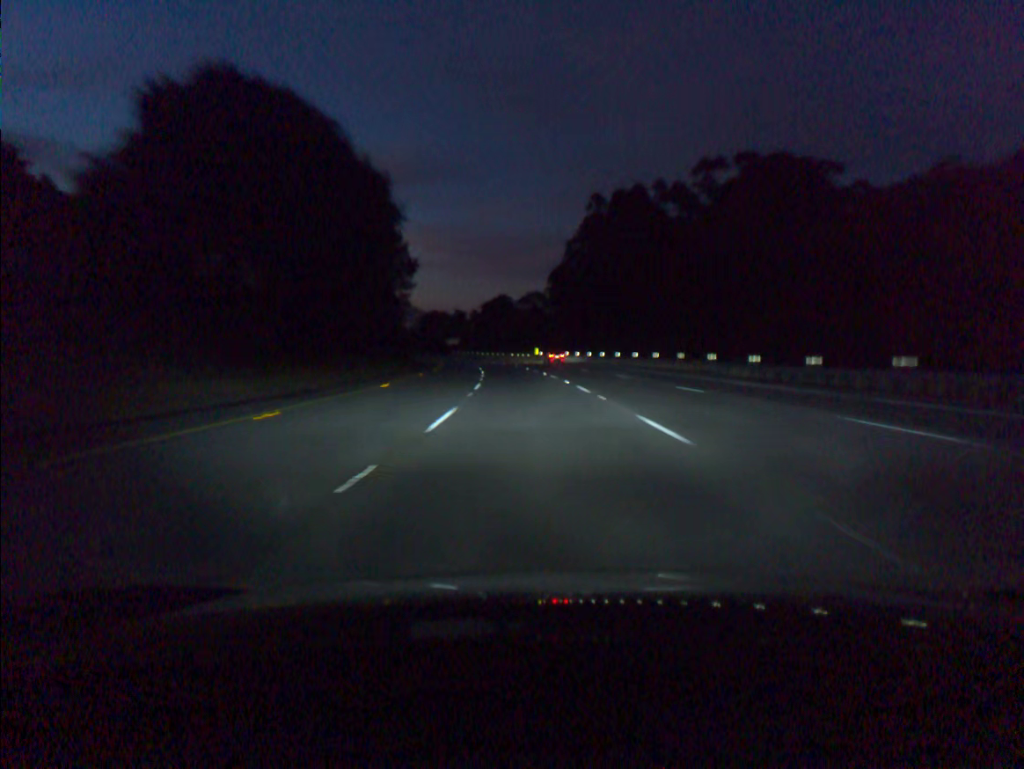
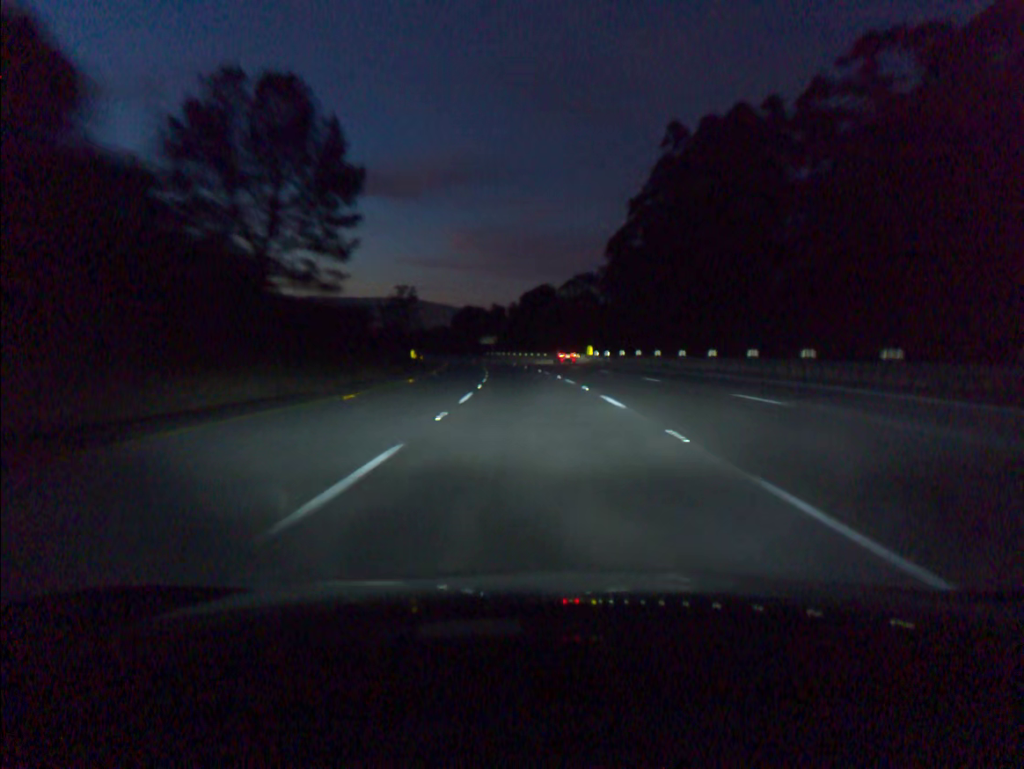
(-1.0, +36.8) m; -3°
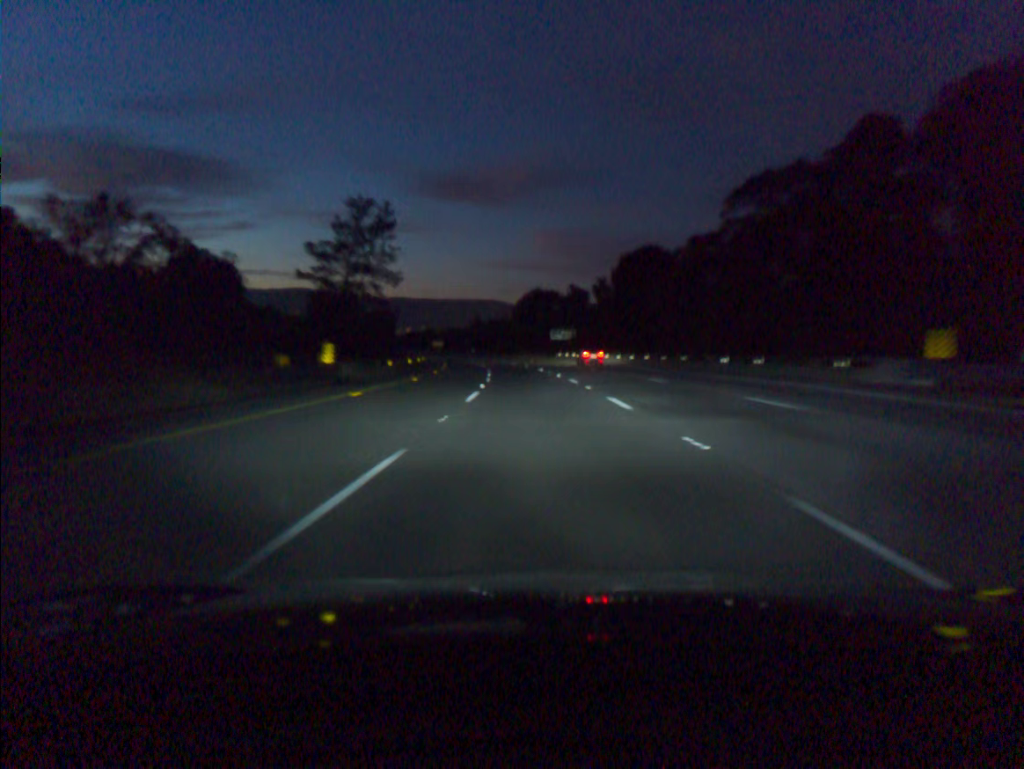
(-3.8, +73.4) m; -6°
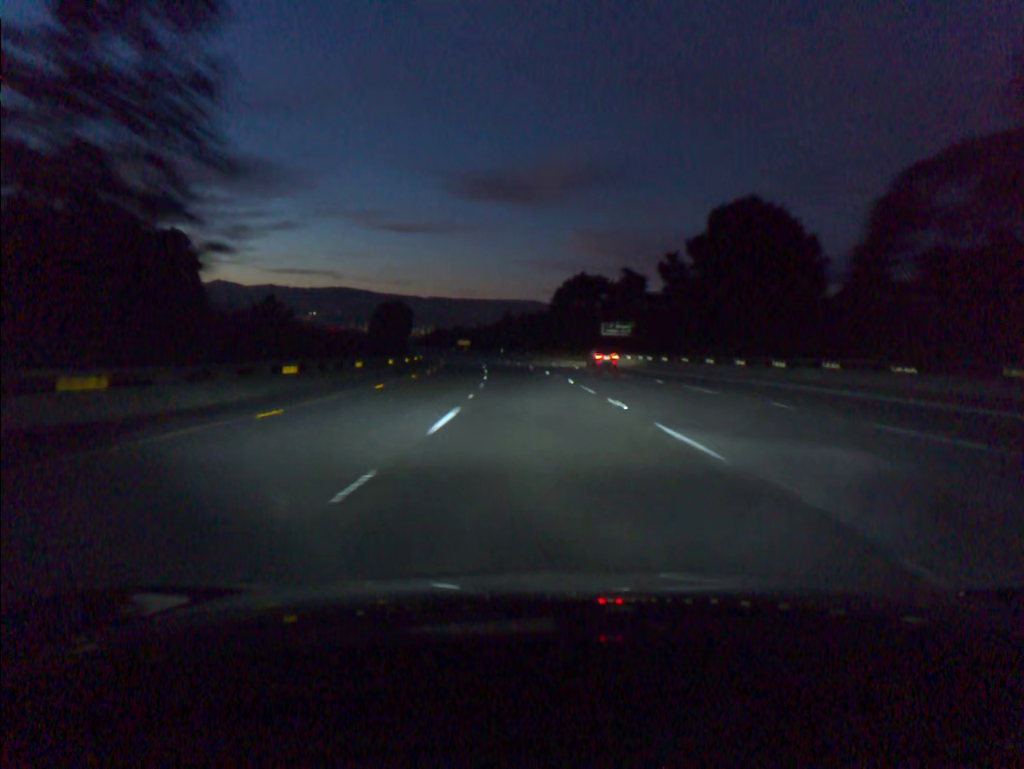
(-0.9, +36.7) m; -3°
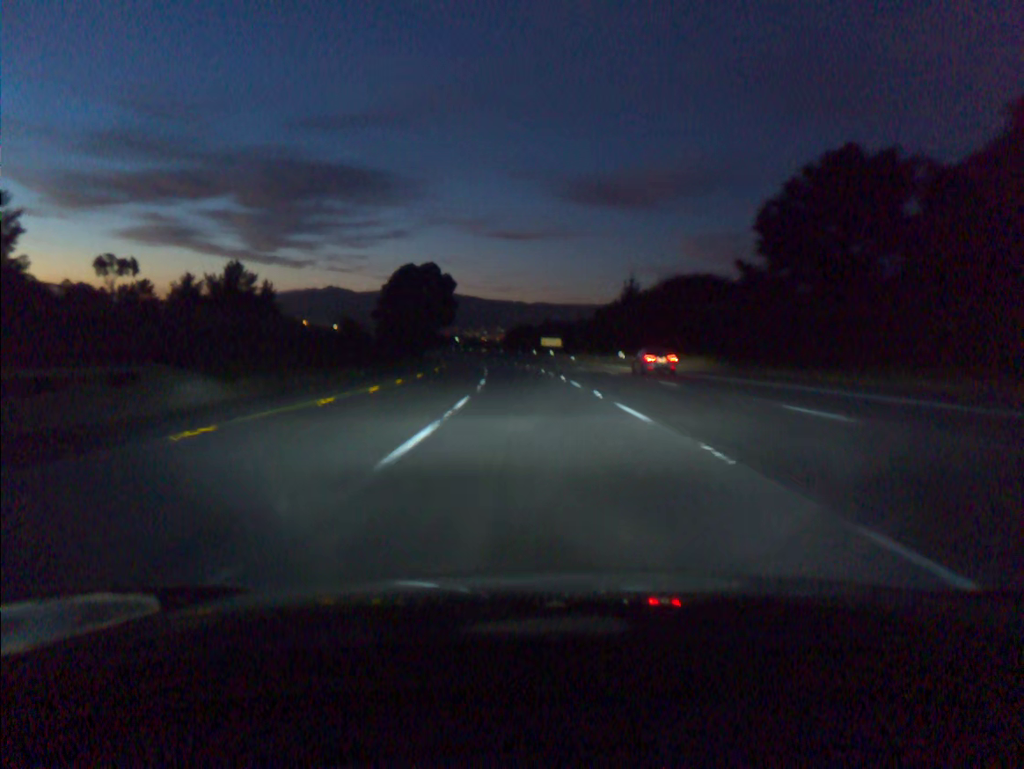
(-6.0, +91.6) m; -8°
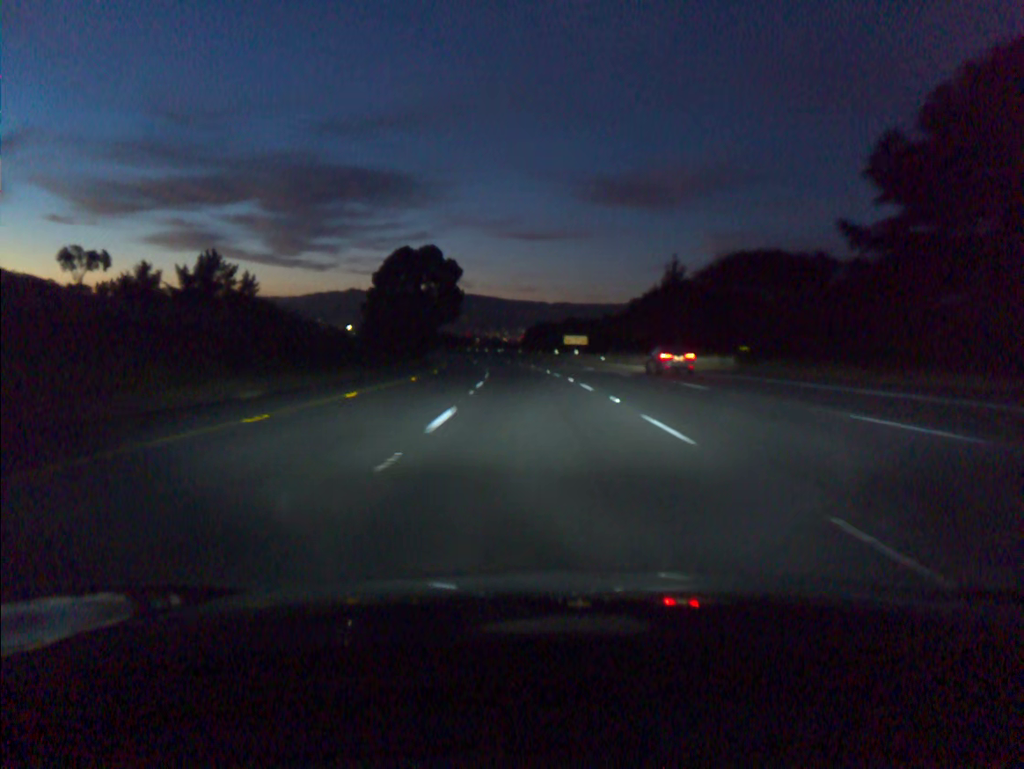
(-0.2, +18.4) m; -1°
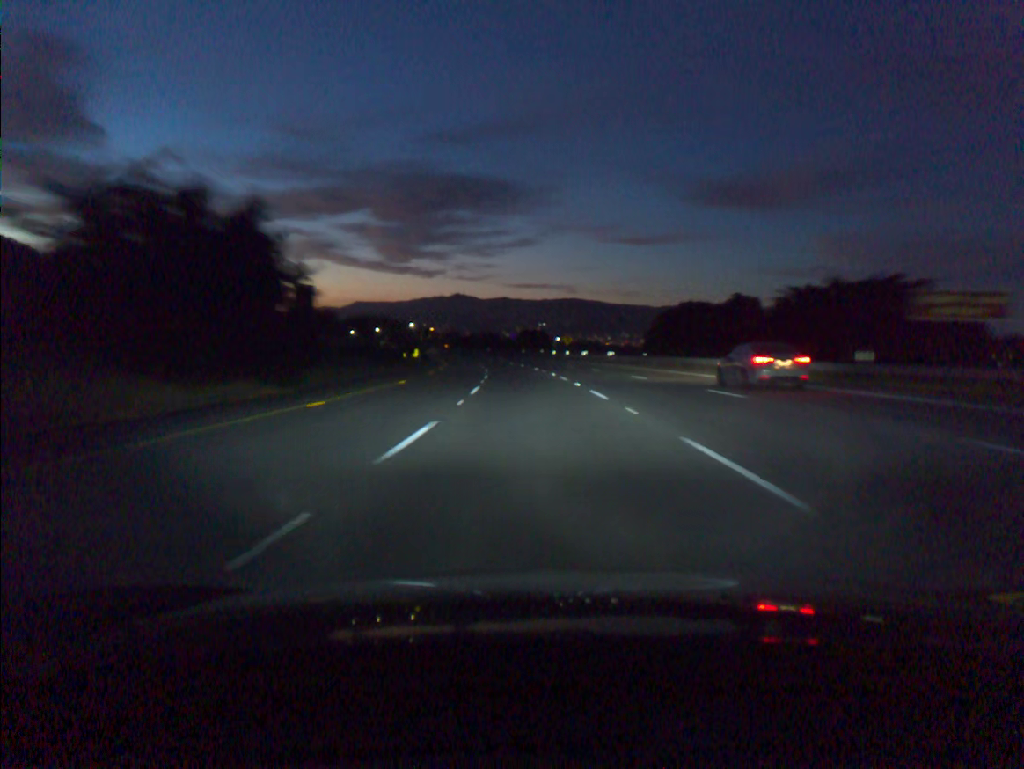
(-5.7, +91.5) m; -7°
